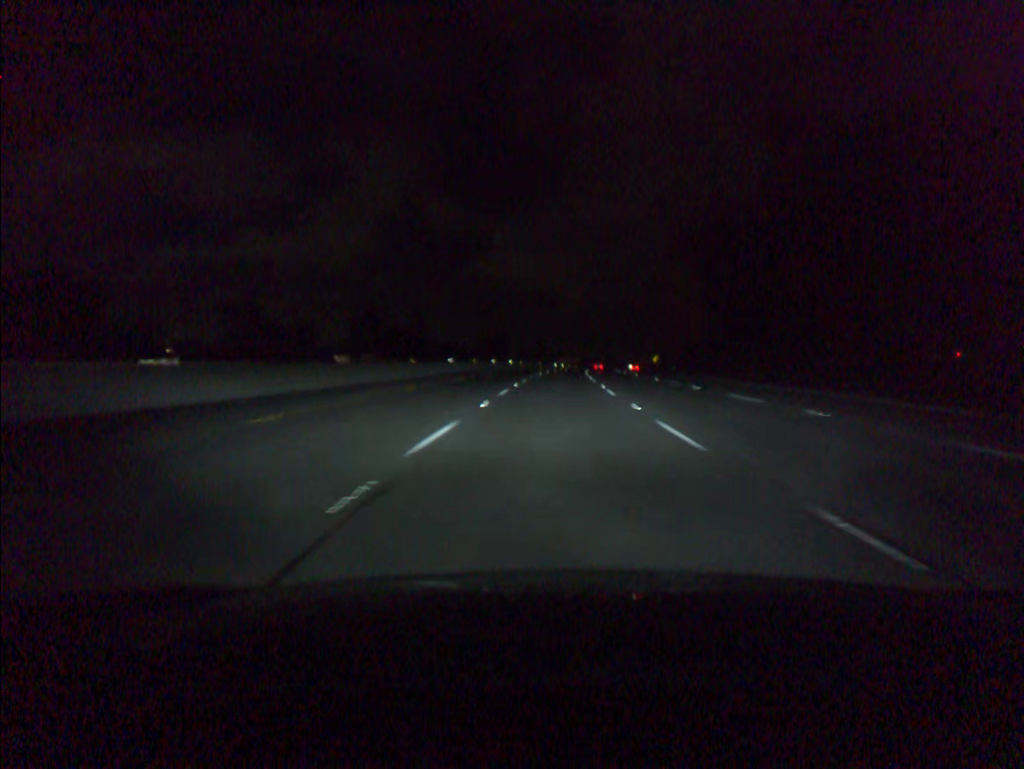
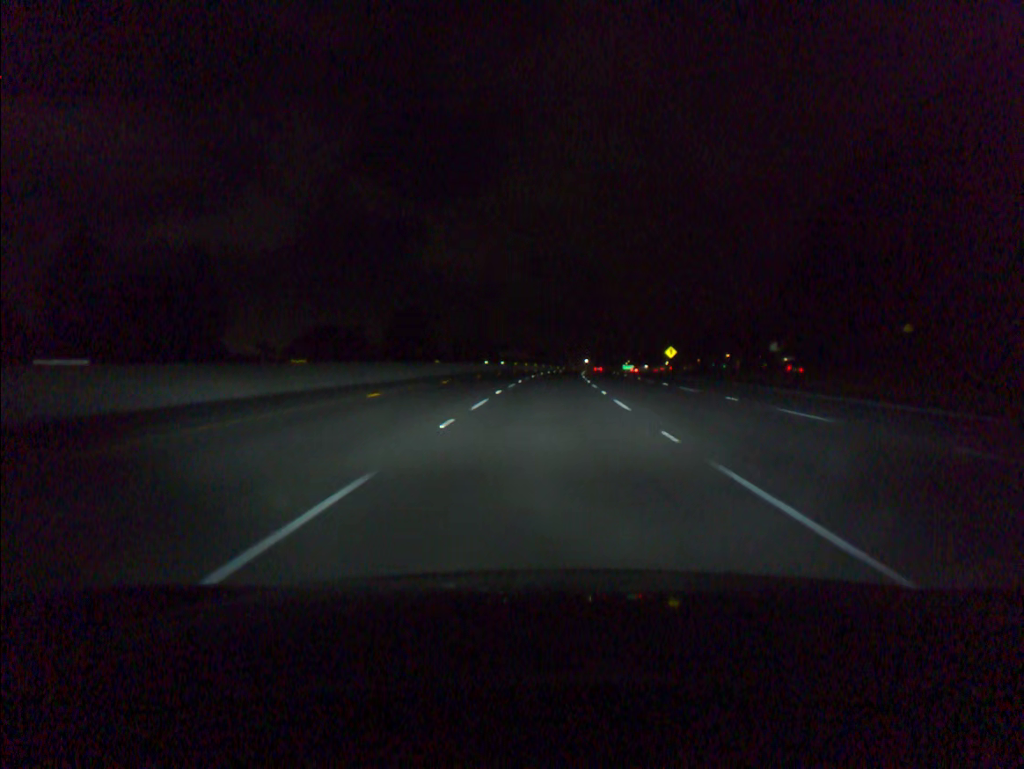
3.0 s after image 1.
(+3.6, +91.8) m; +4°
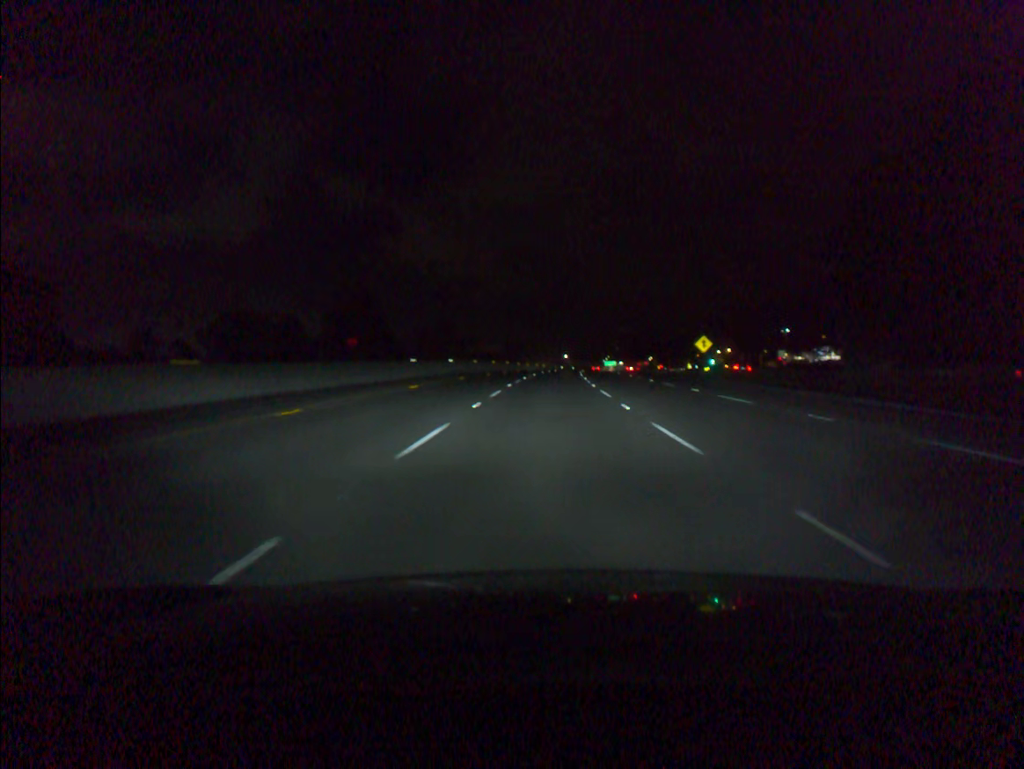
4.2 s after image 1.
(+0.5, +36.9) m; +2°
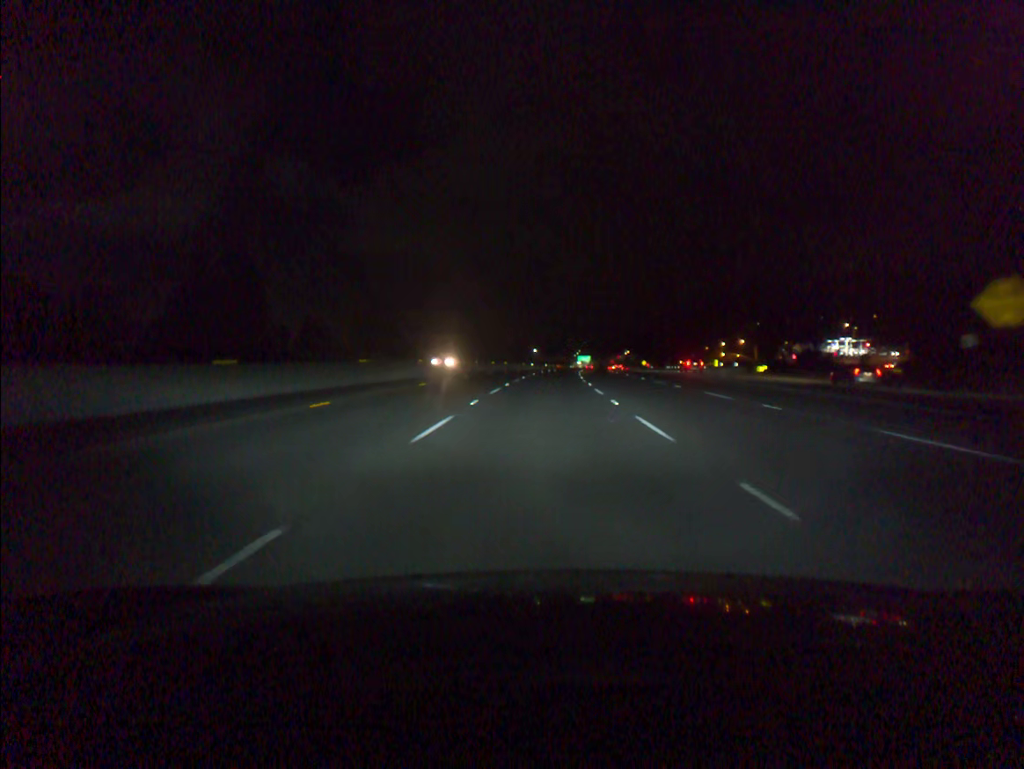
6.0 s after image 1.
(+1.2, +55.4) m; +2°
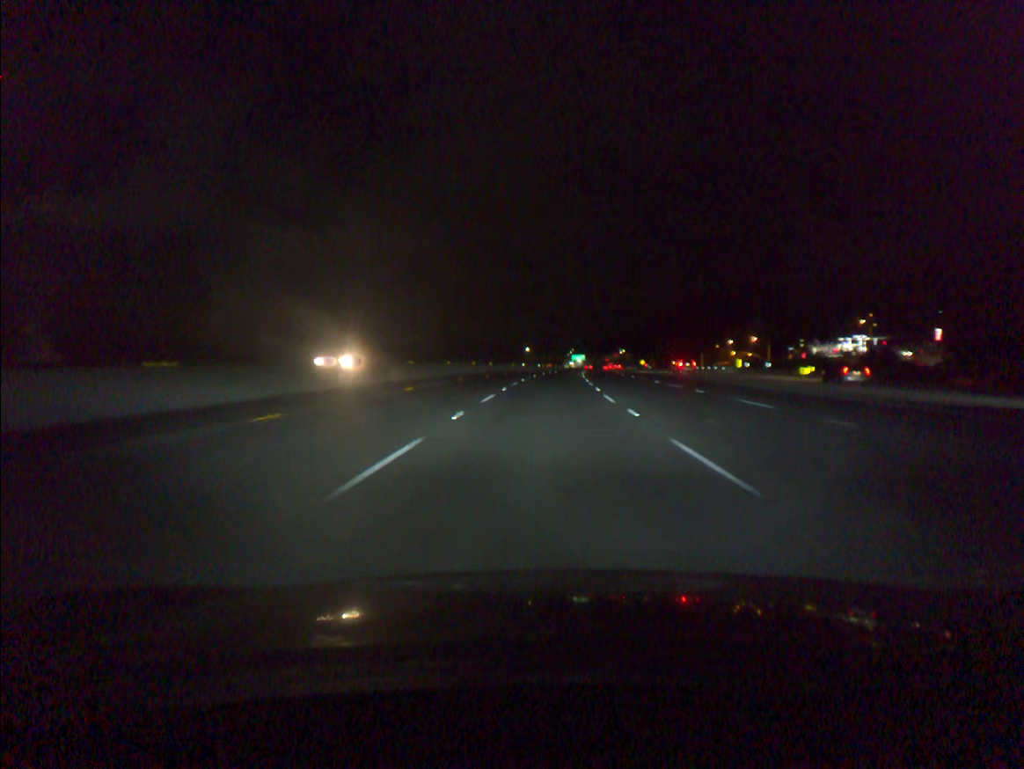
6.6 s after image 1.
(+0.1, +18.5) m; +1°
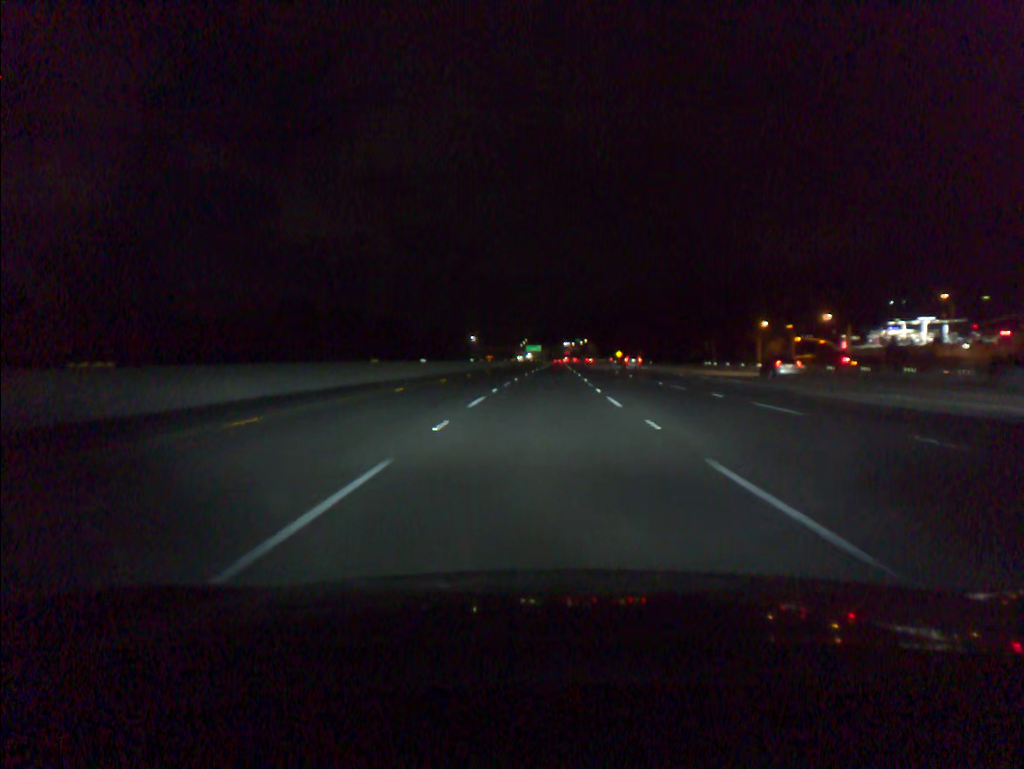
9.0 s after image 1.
(+2.0, +73.8) m; +3°
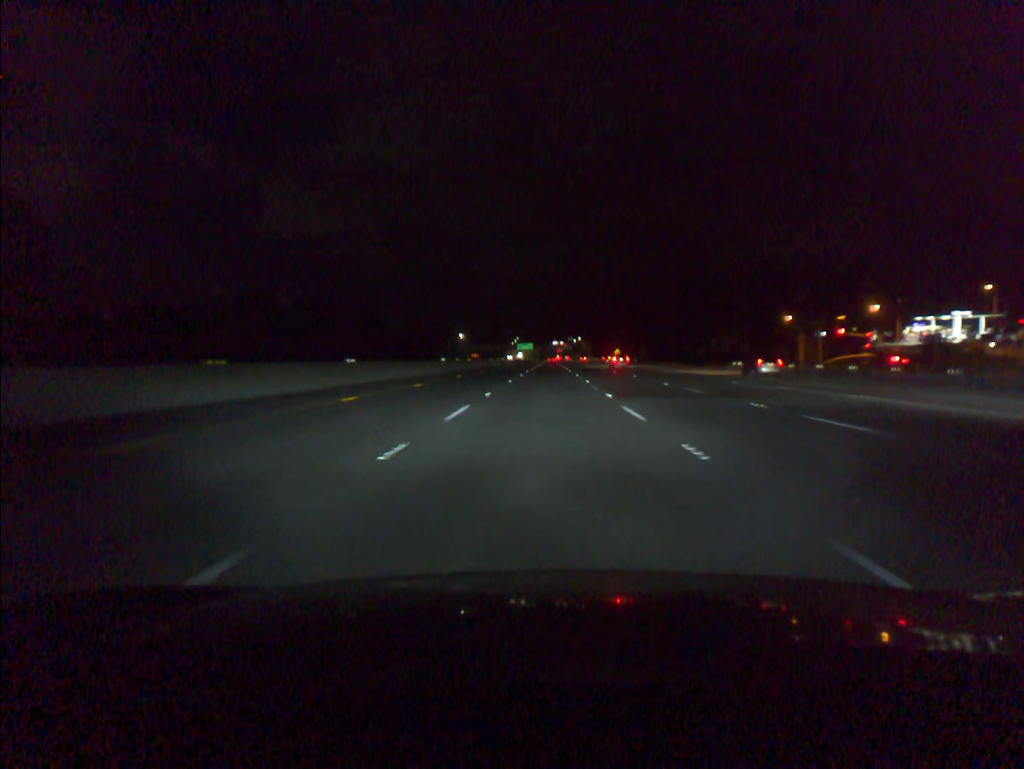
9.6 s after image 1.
(+0.1, +18.5) m; +1°
